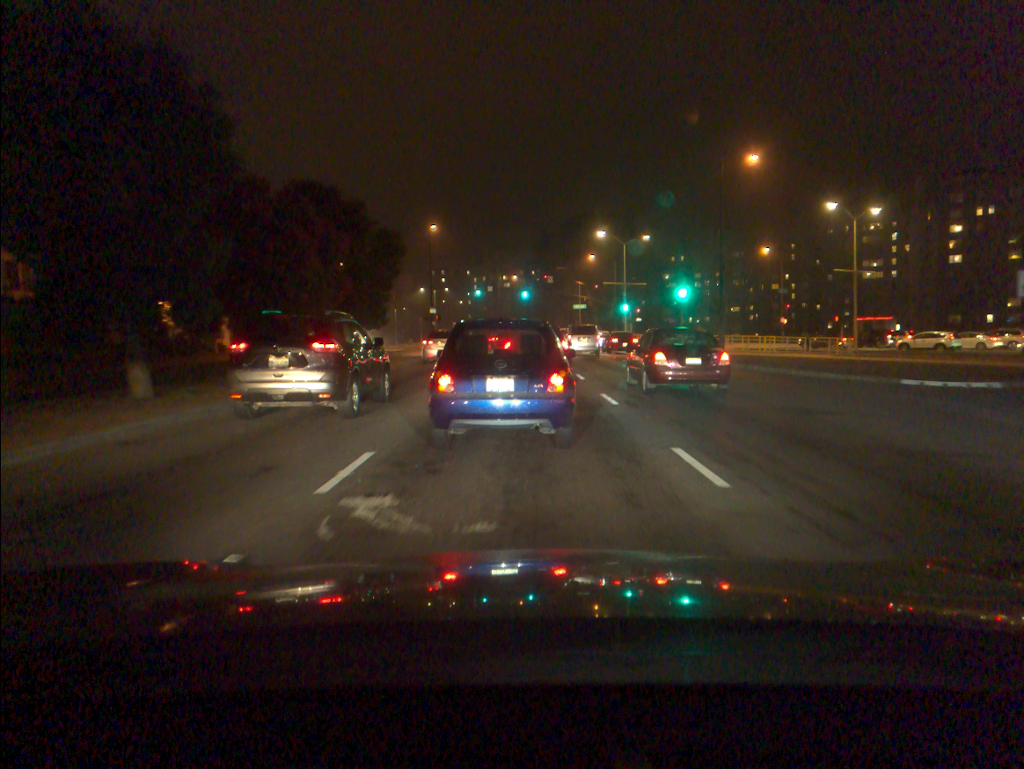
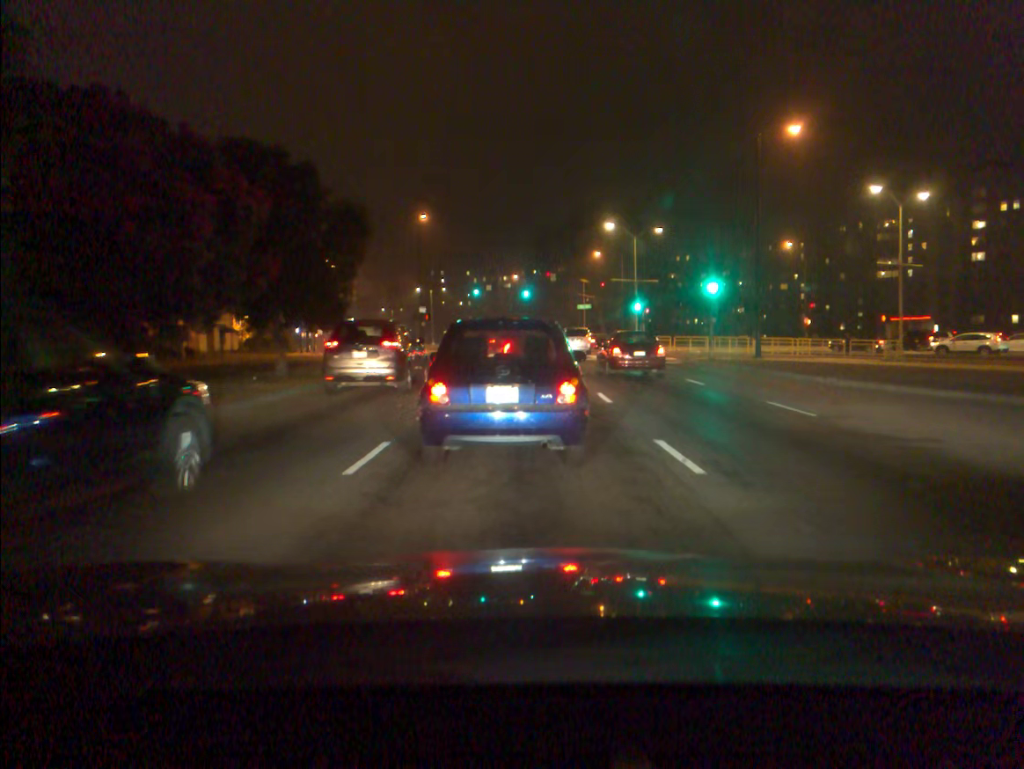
(0.0, +7.1) m; 0°
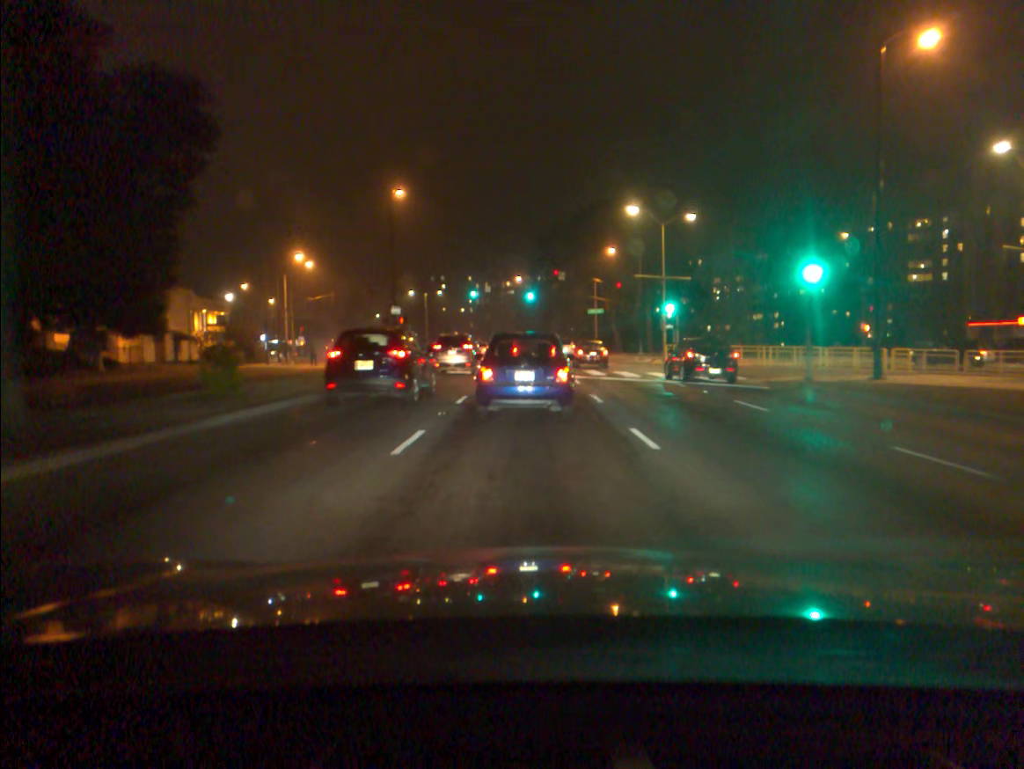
(0.0, +12.7) m; 0°
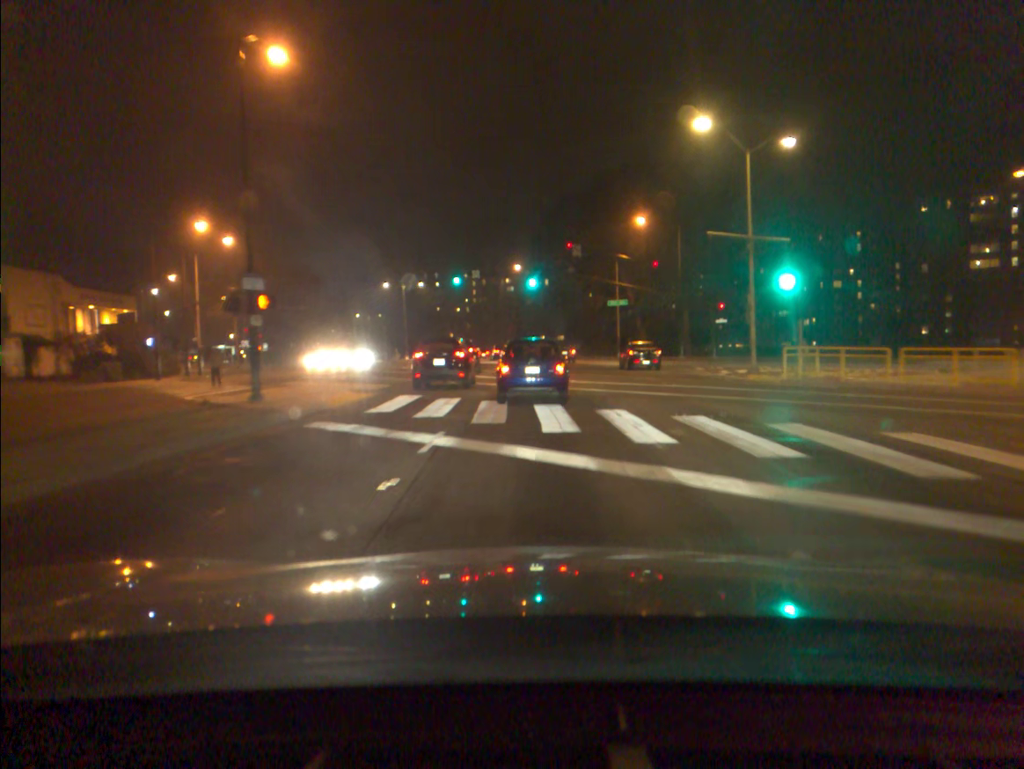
(+0.1, +22.0) m; 0°
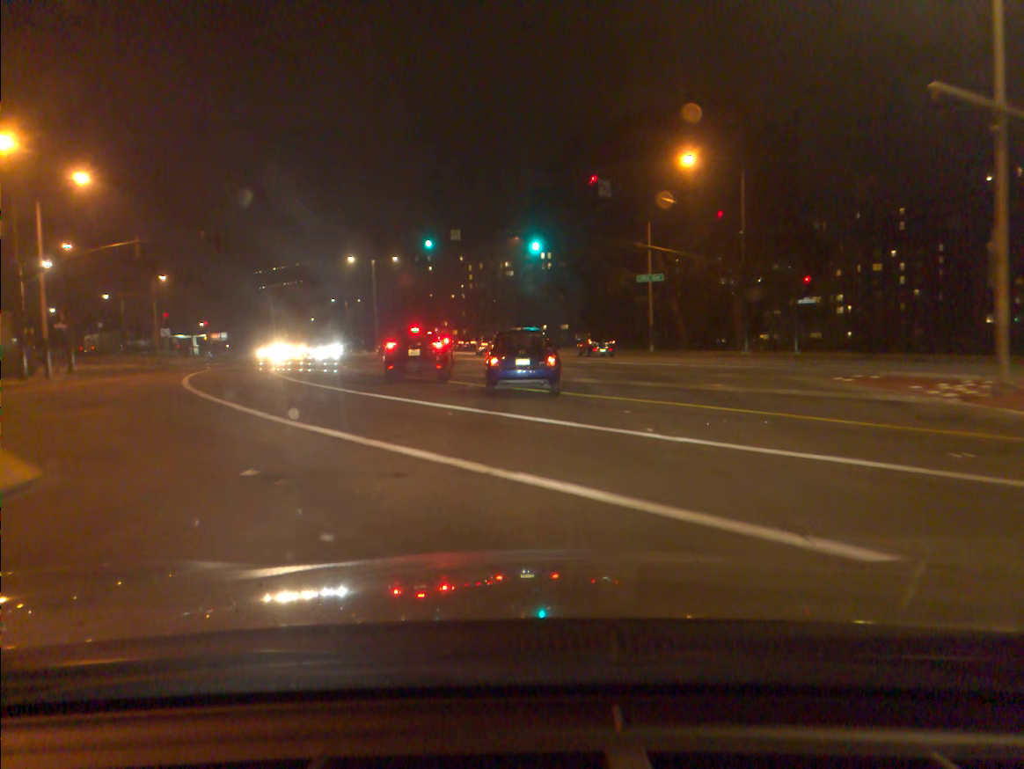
(0.0, +18.4) m; 0°
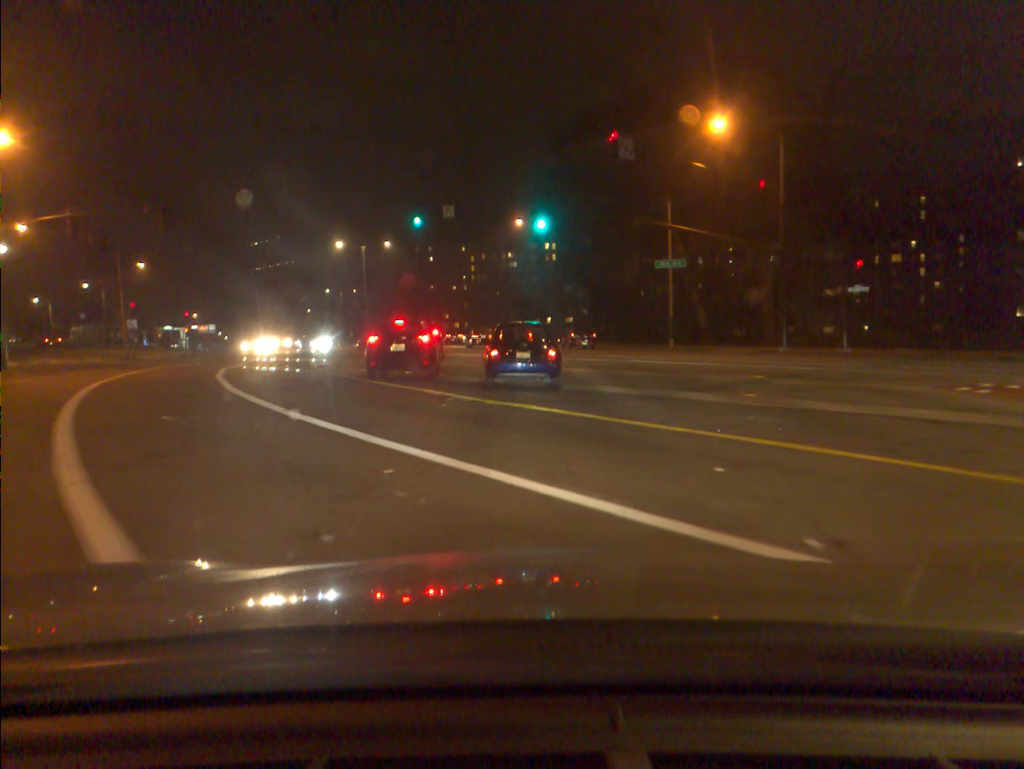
(0.0, +6.4) m; 0°
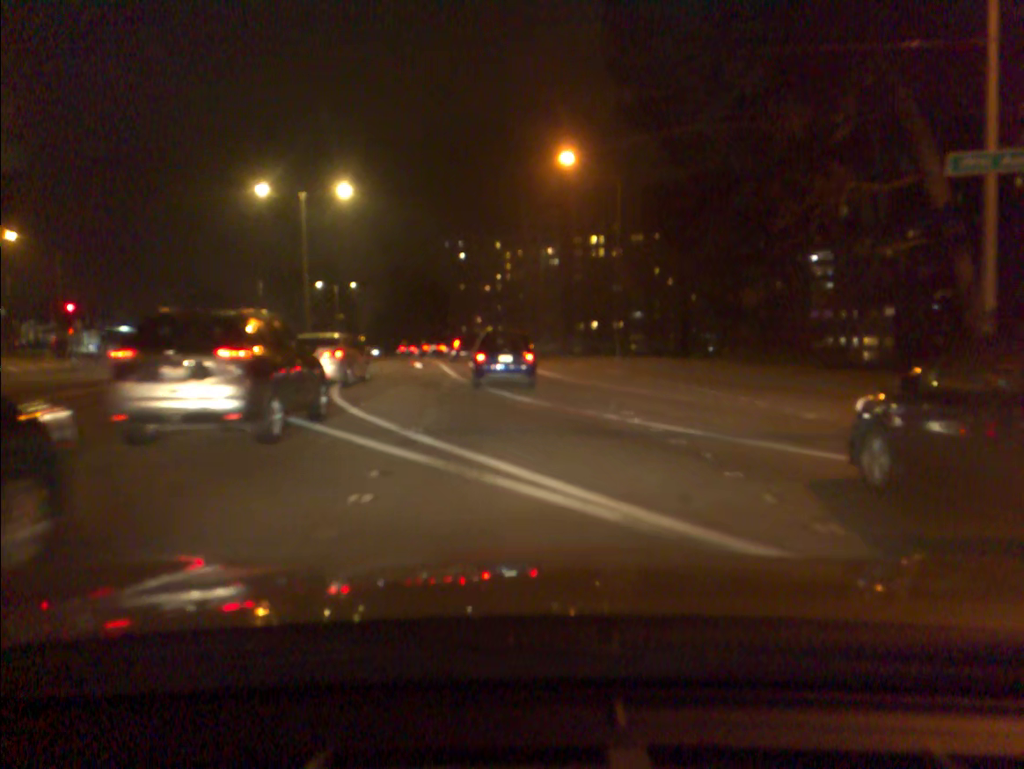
(-0.6, +31.0) m; -3°
